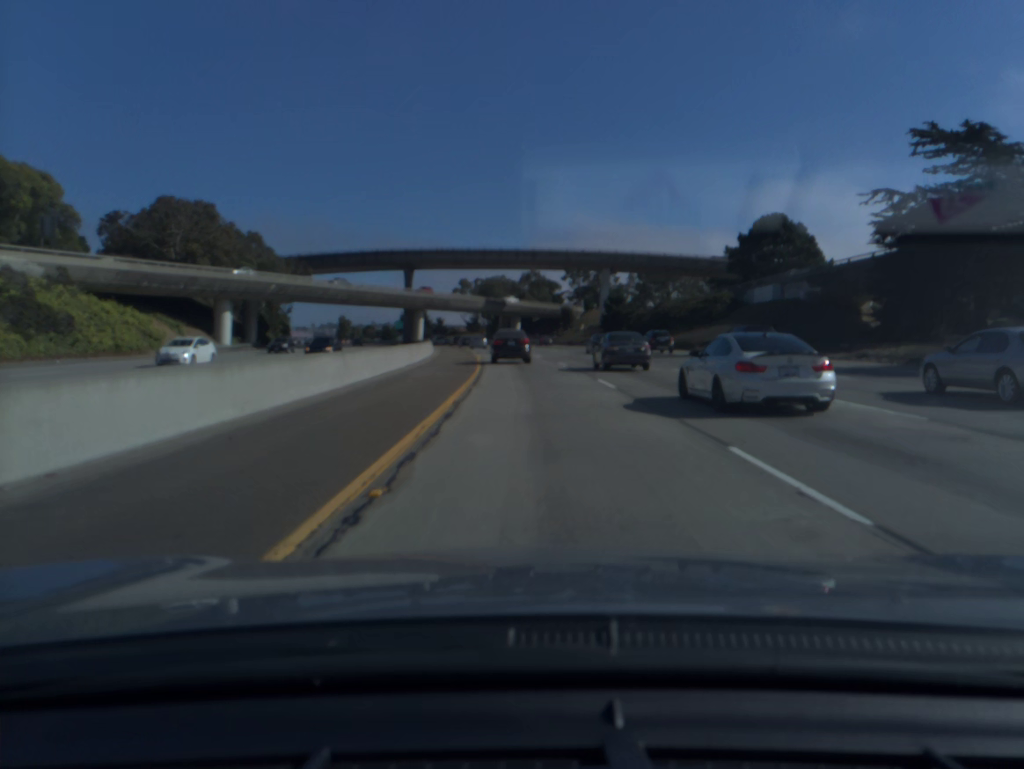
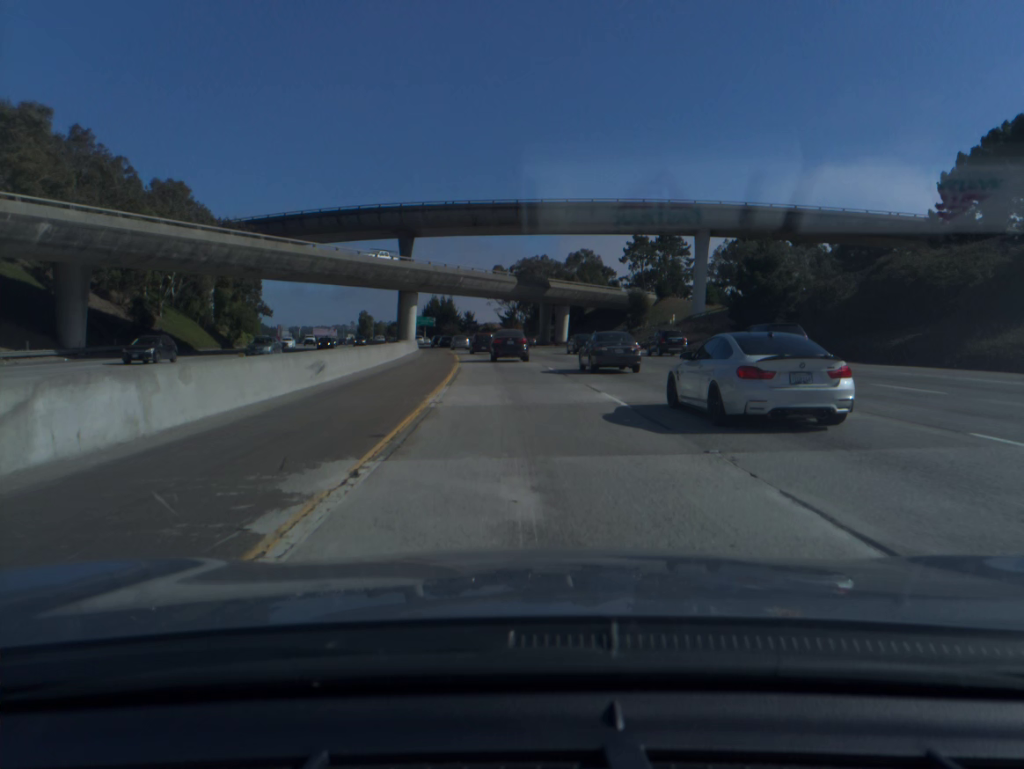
(-1.4, +49.1) m; -3°
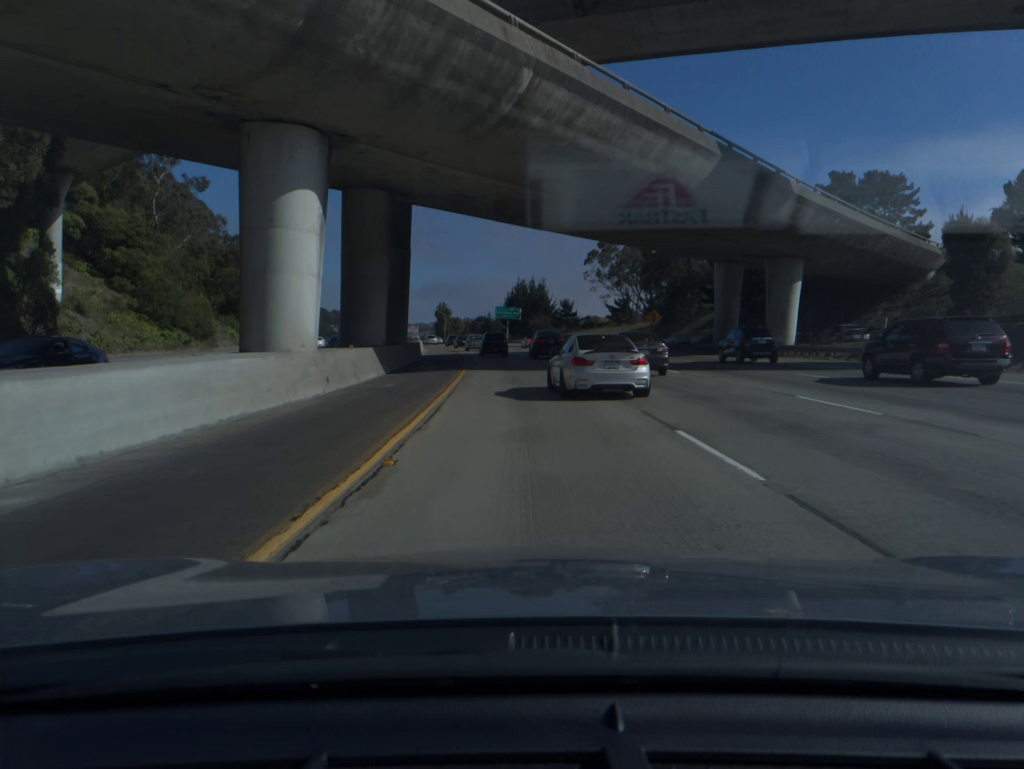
(-4.3, +65.6) m; -7°
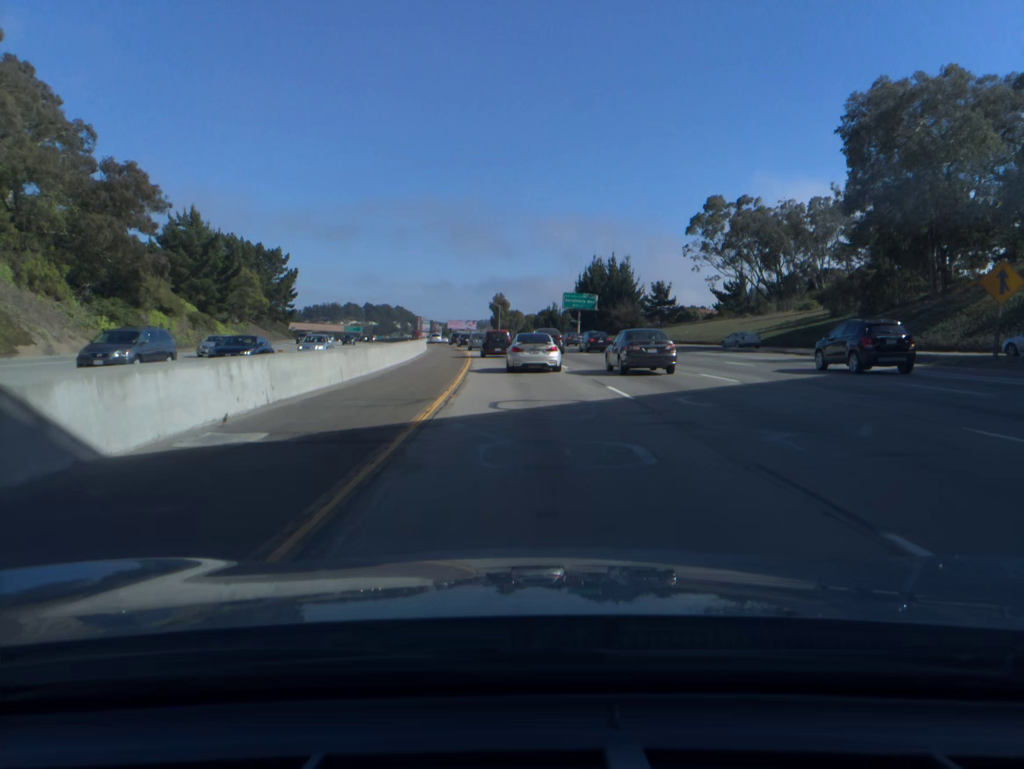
(-1.9, +49.6) m; -5°
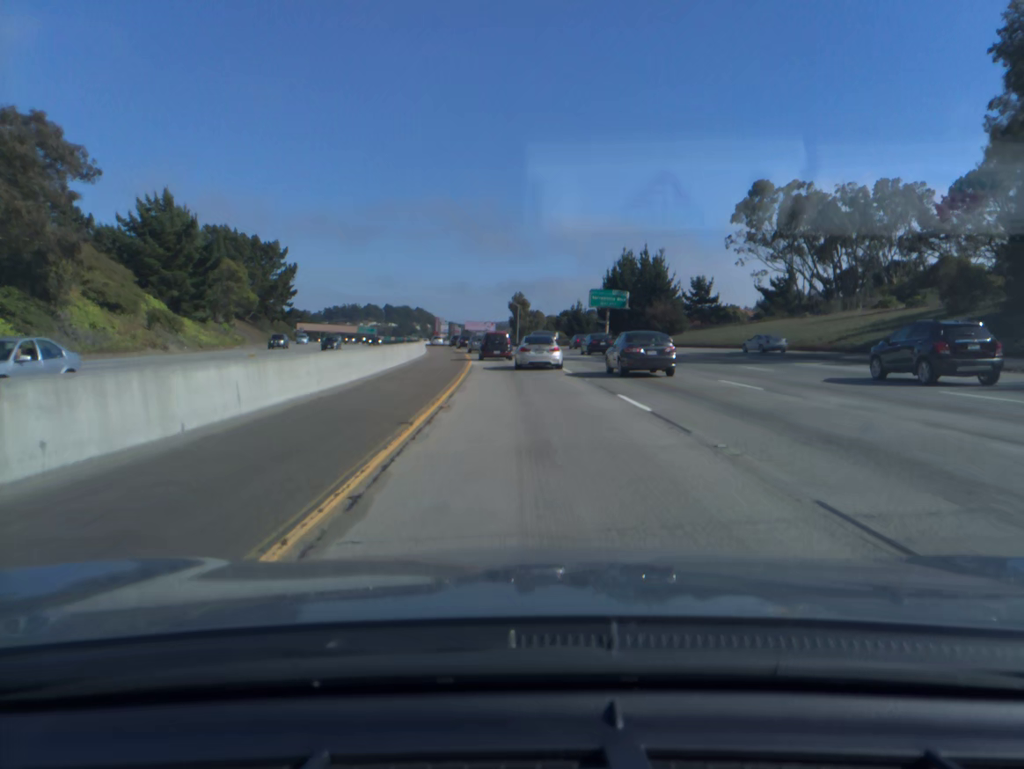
(-0.2, +16.6) m; -2°
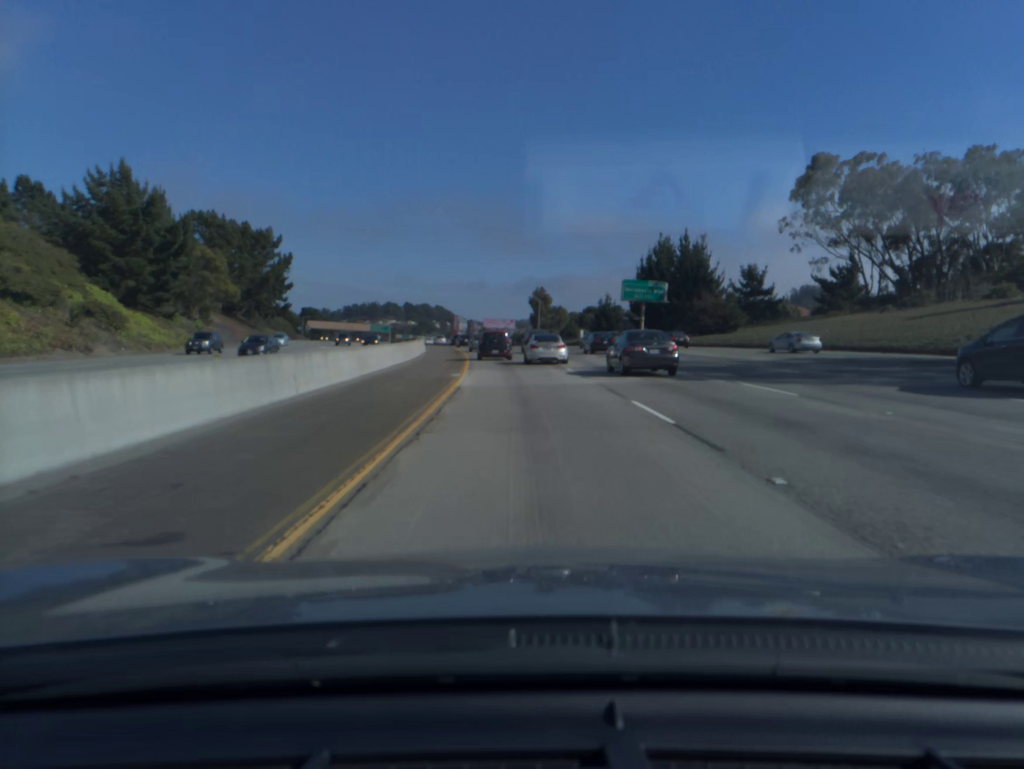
(-0.2, +16.7) m; -2°
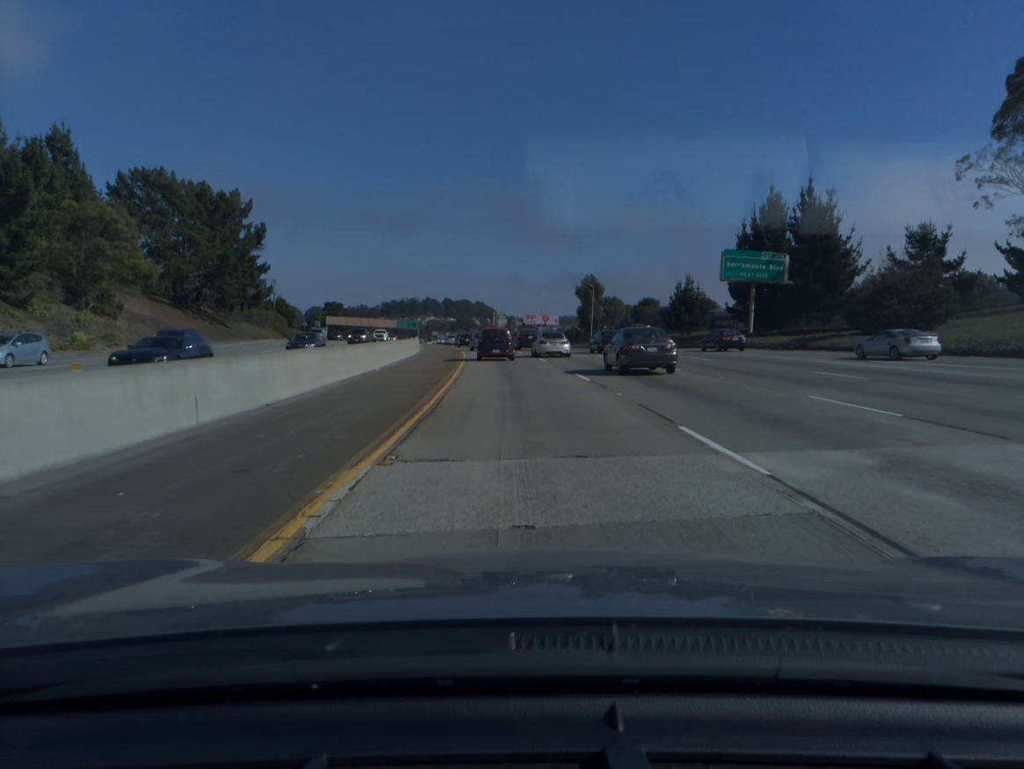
(-0.9, +33.5) m; -3°
